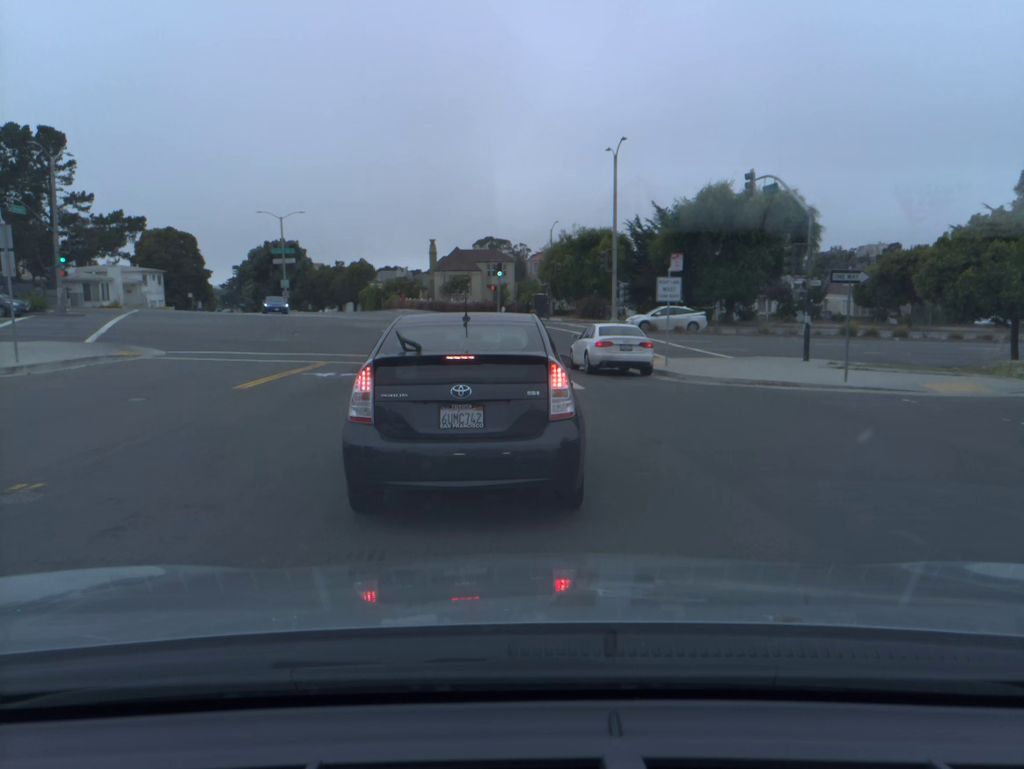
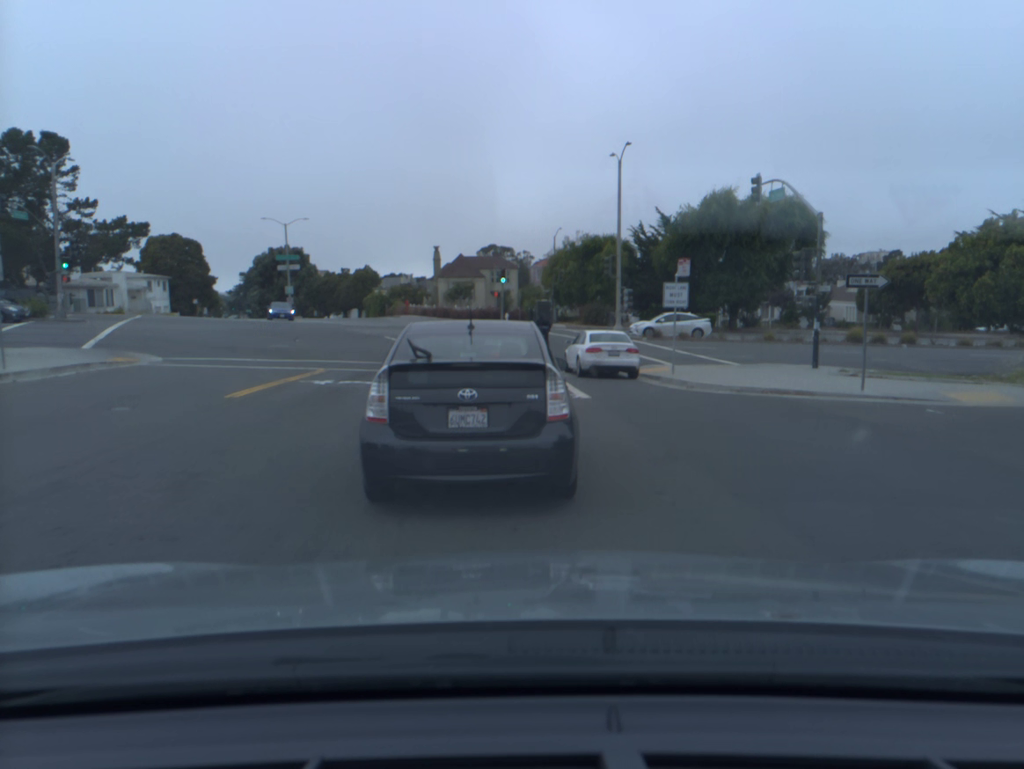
(0.0, +0.9) m; 0°
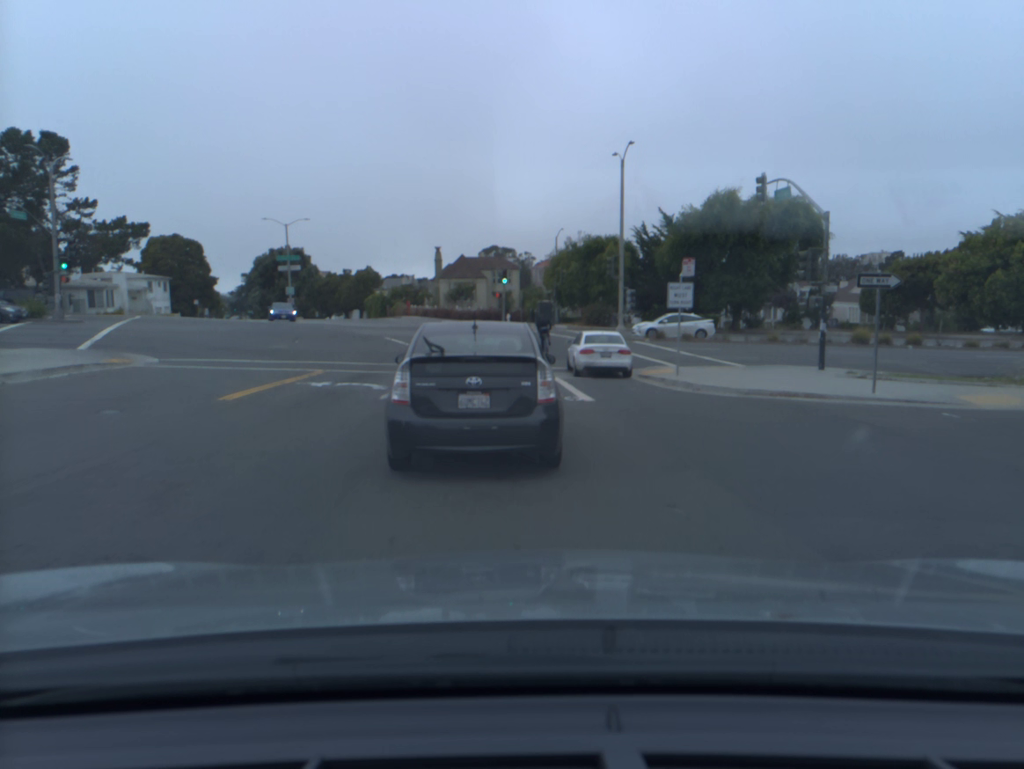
(0.0, +0.4) m; 0°
